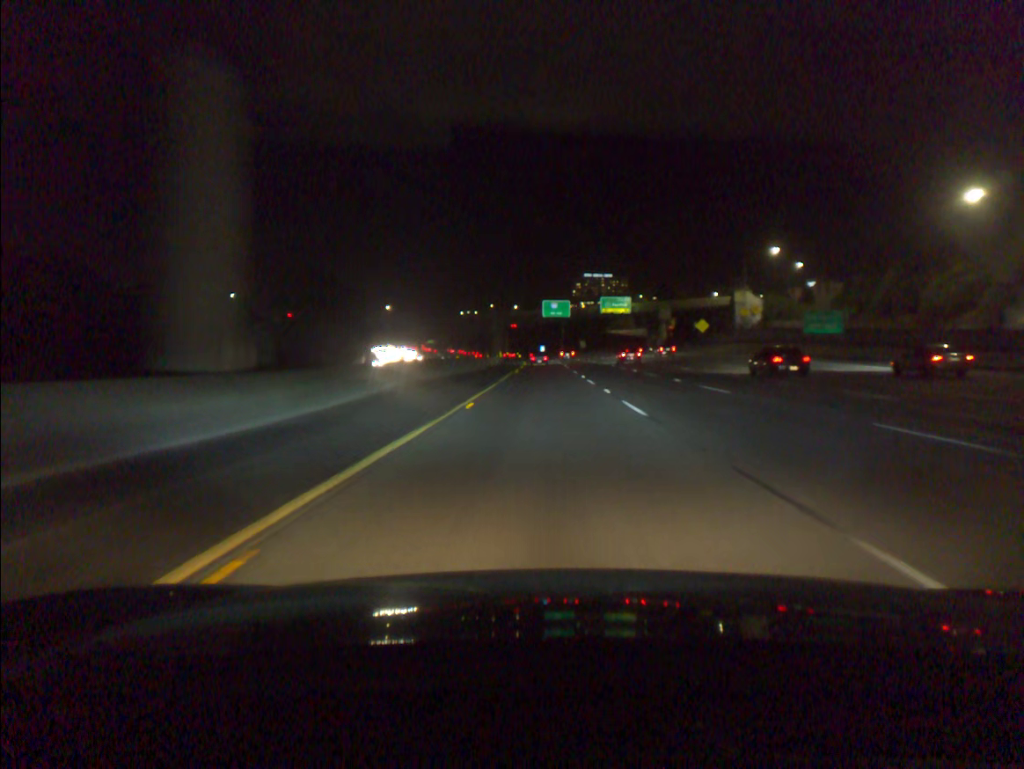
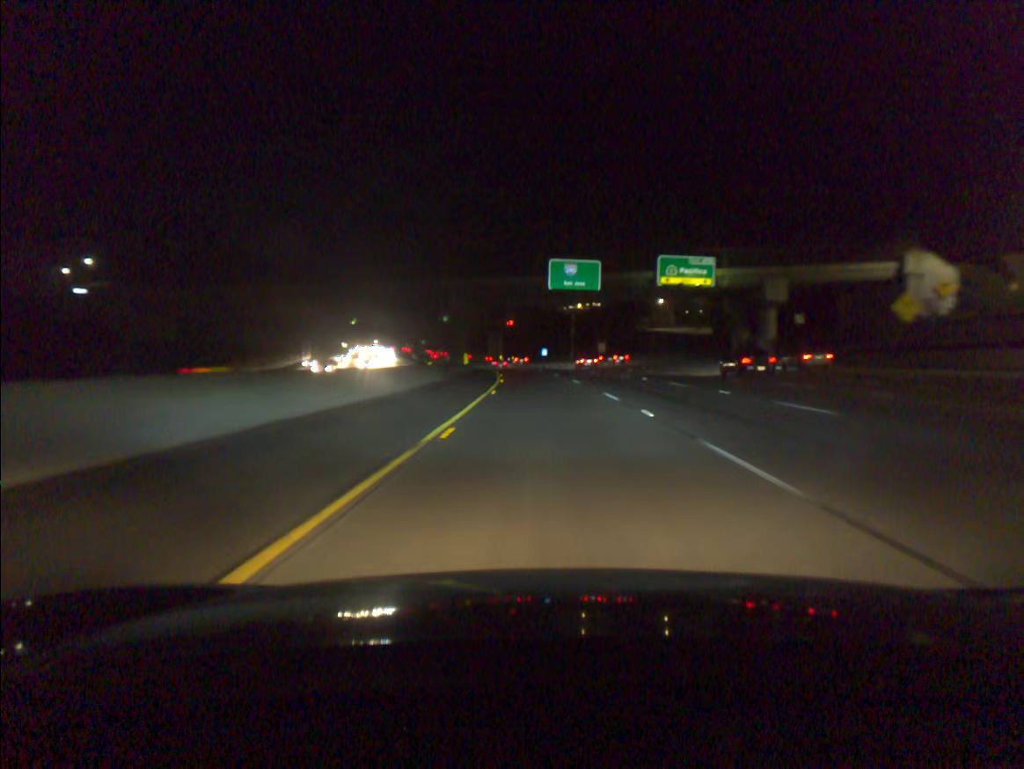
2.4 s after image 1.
(-0.1, +66.7) m; 0°
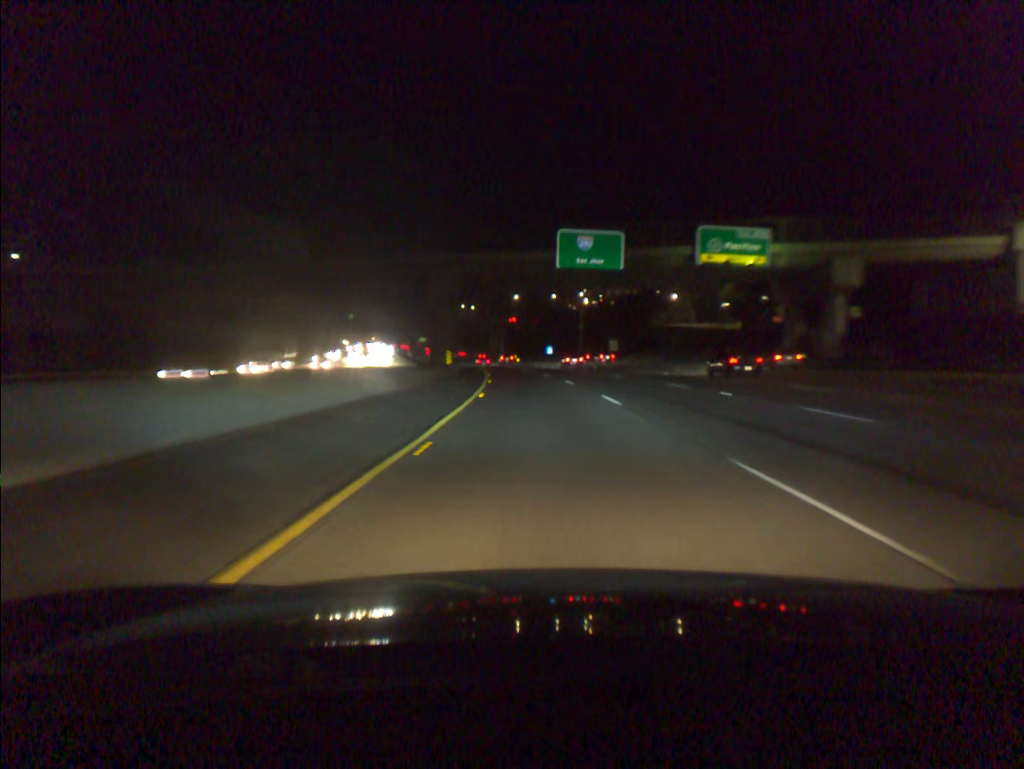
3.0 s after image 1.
(0.0, +16.7) m; 0°
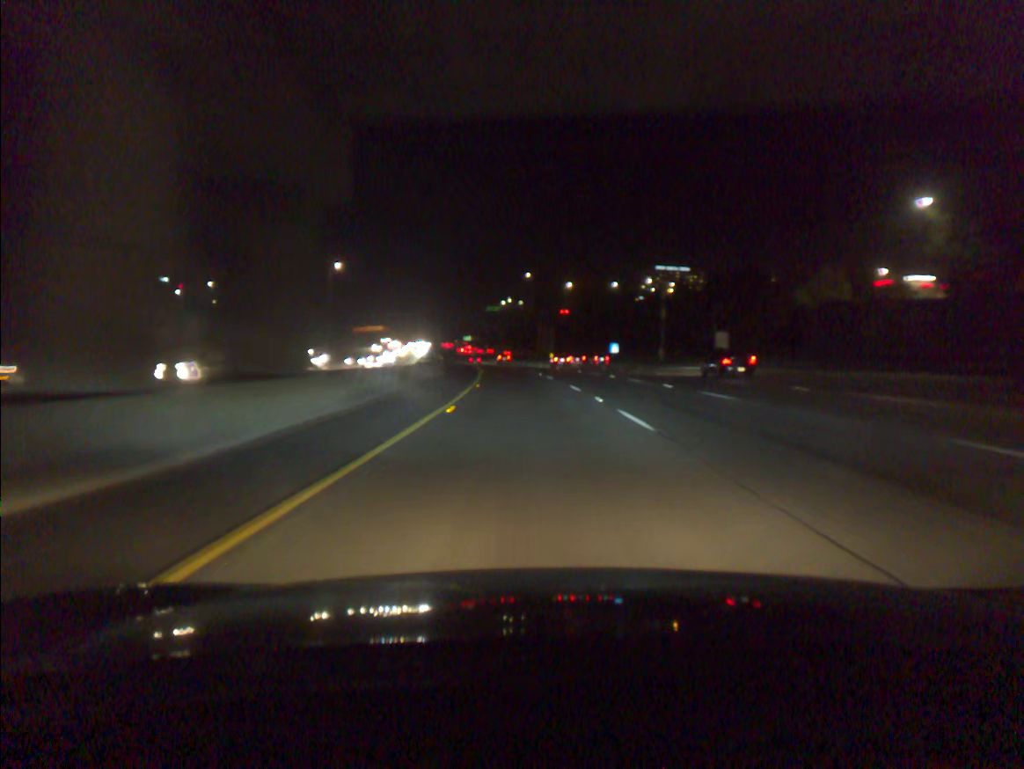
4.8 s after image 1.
(-1.4, +50.5) m; -4°
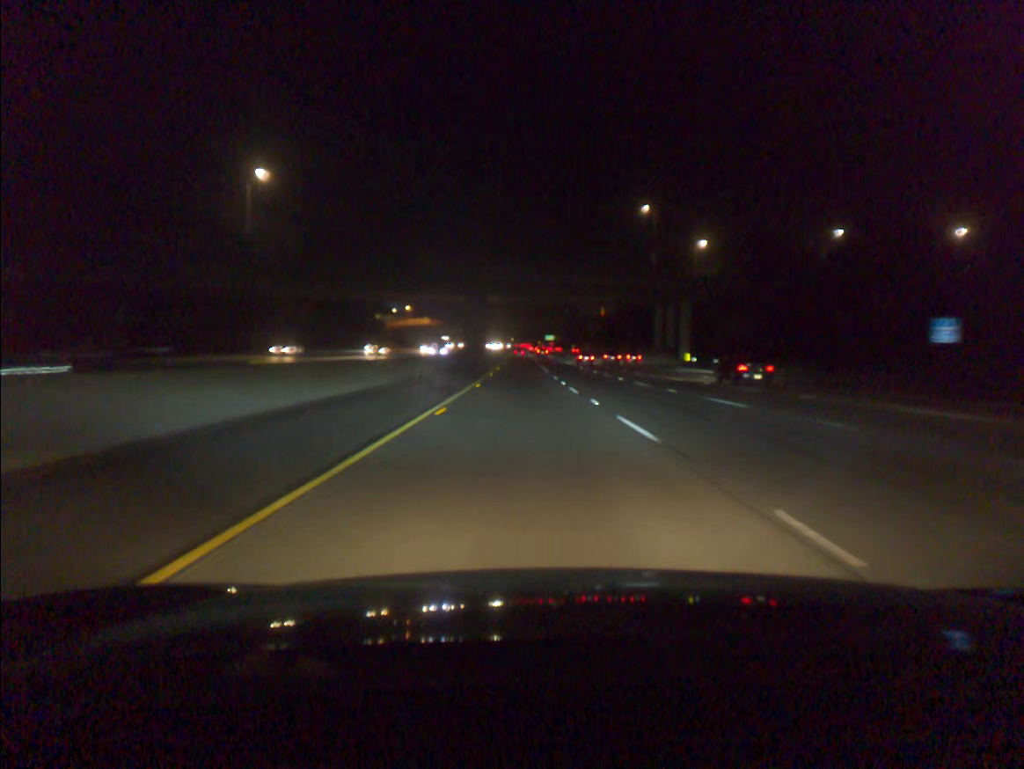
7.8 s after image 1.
(-5.4, +88.2) m; -6°
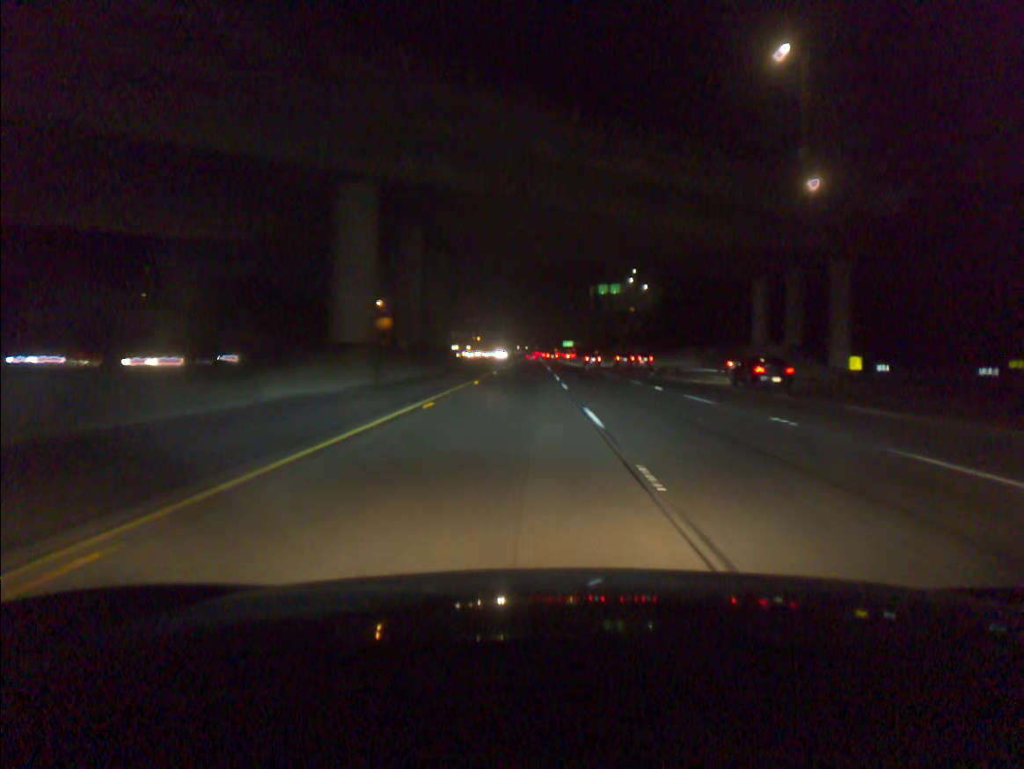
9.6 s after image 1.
(-0.6, +56.4) m; -1°
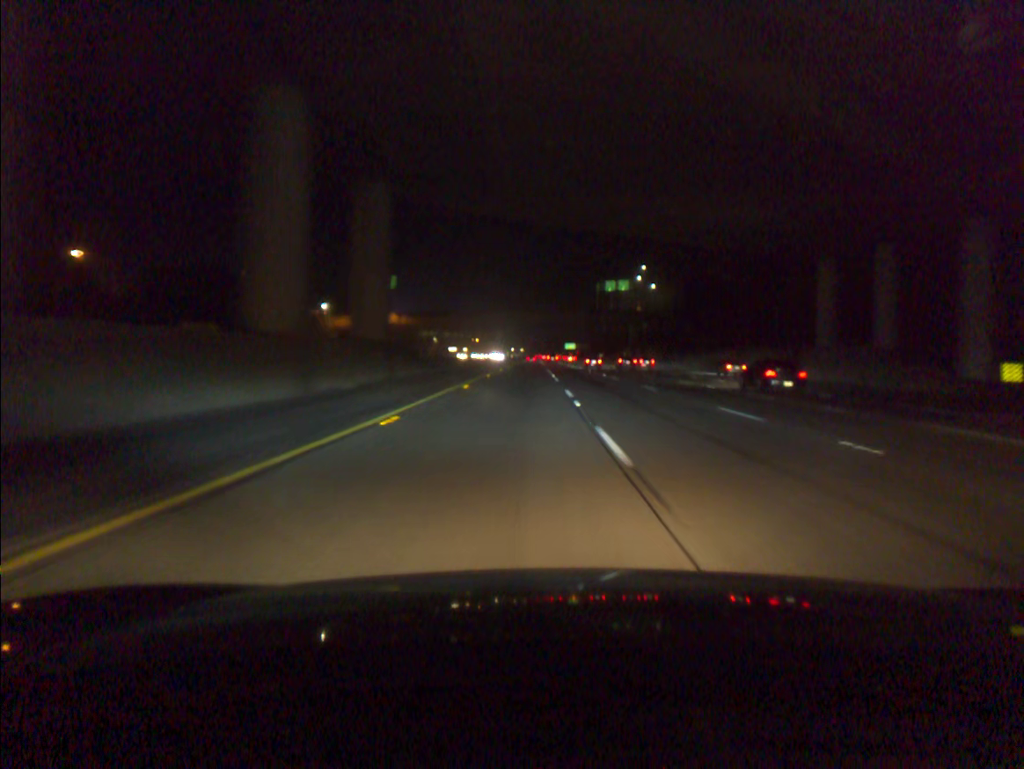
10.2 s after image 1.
(0.0, +19.2) m; 0°
